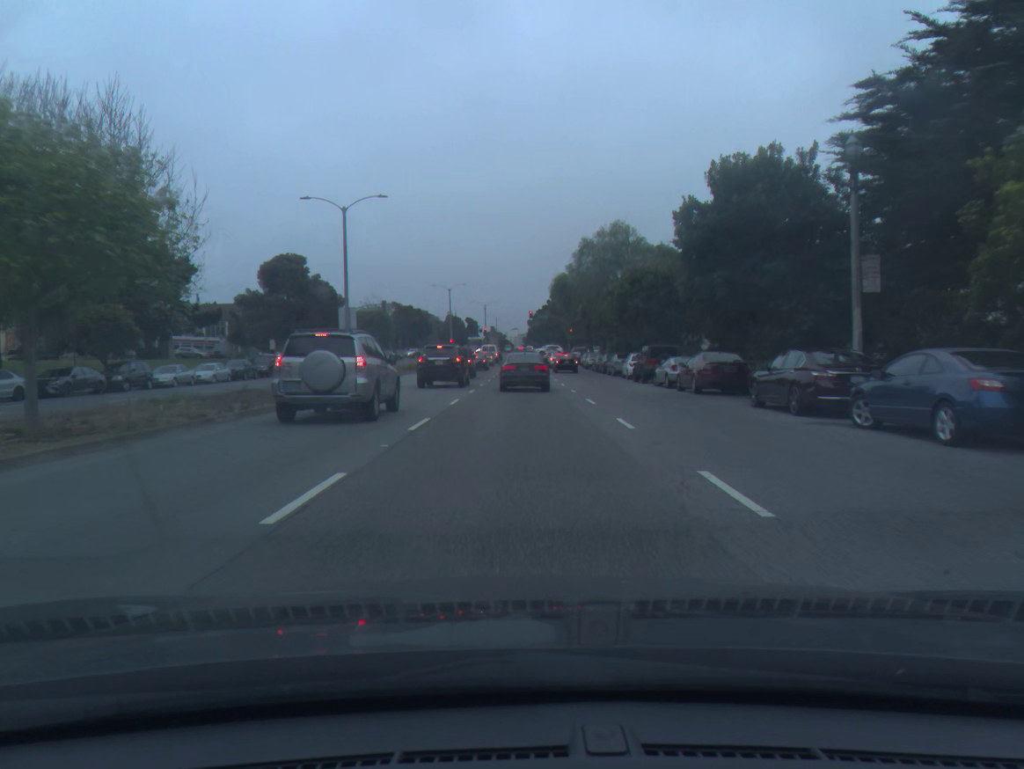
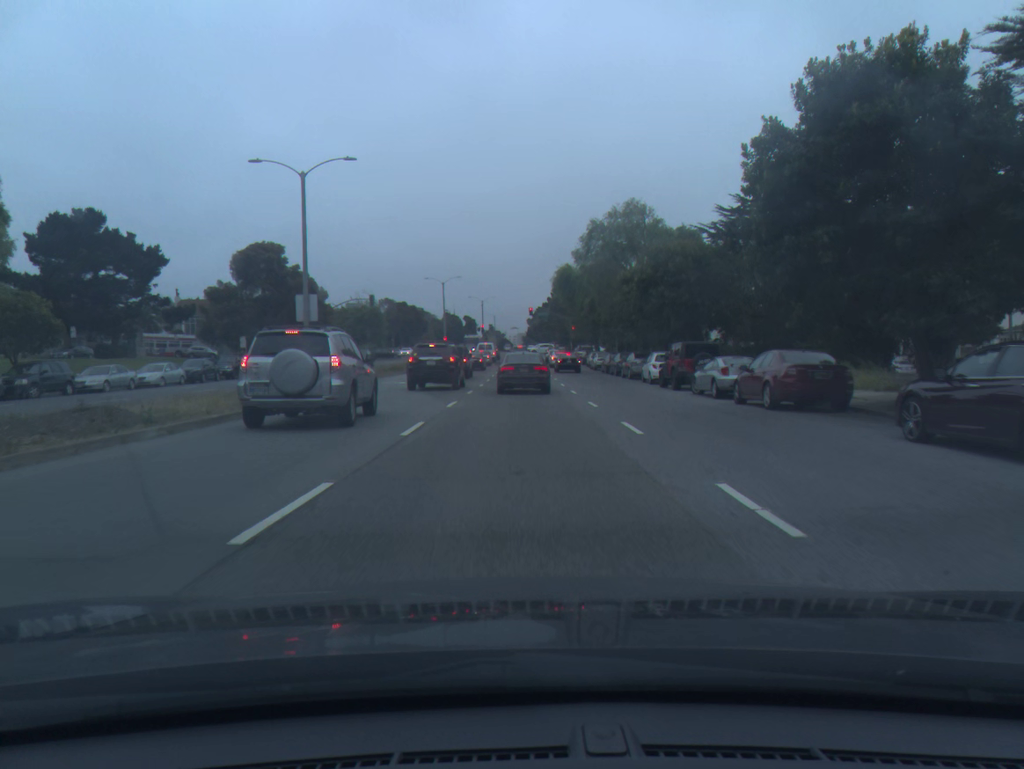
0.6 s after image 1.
(0.0, +8.0) m; 0°
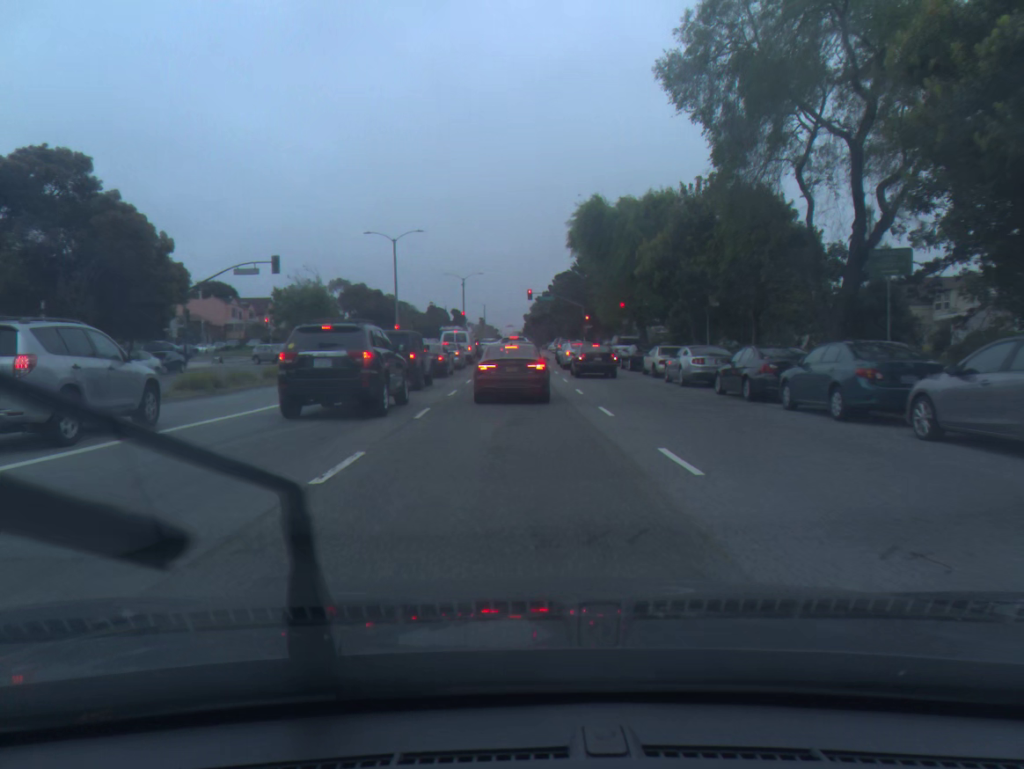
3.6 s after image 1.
(0.0, +34.3) m; 0°
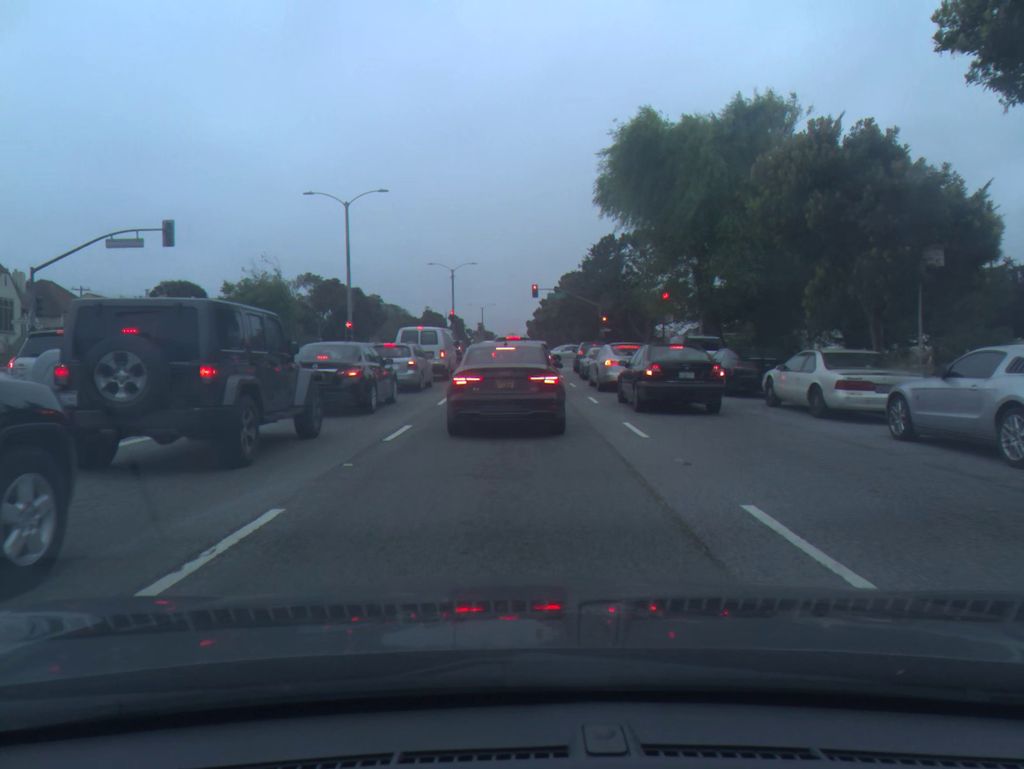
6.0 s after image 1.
(0.0, +18.4) m; 0°
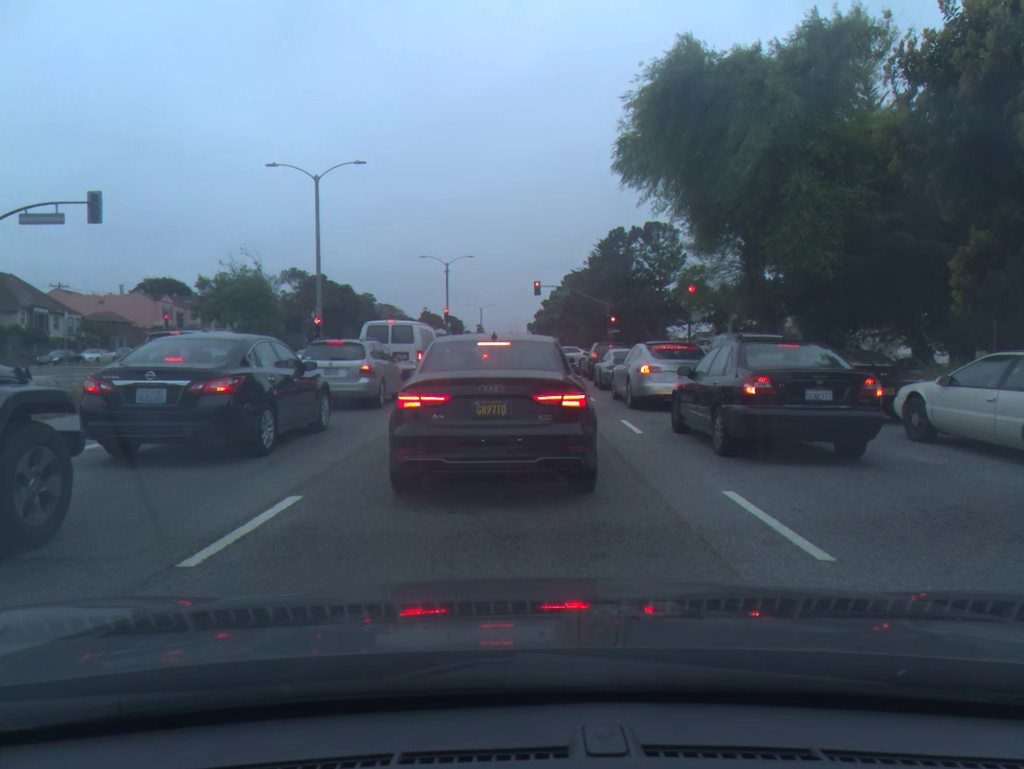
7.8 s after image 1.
(0.0, +7.1) m; 0°
